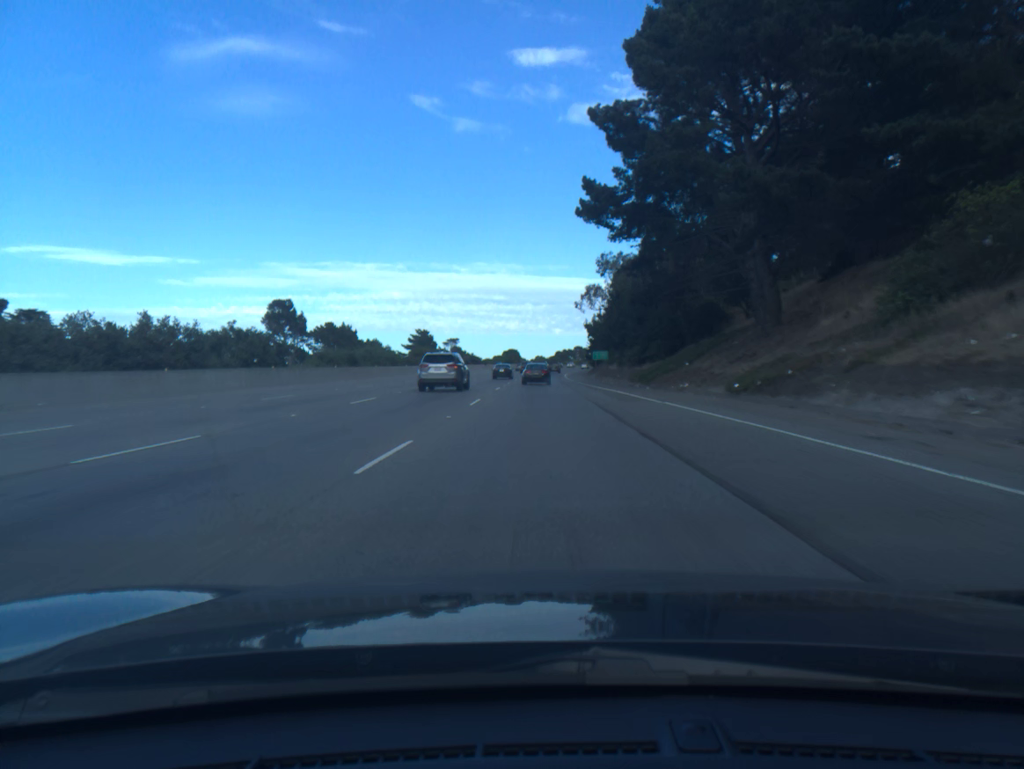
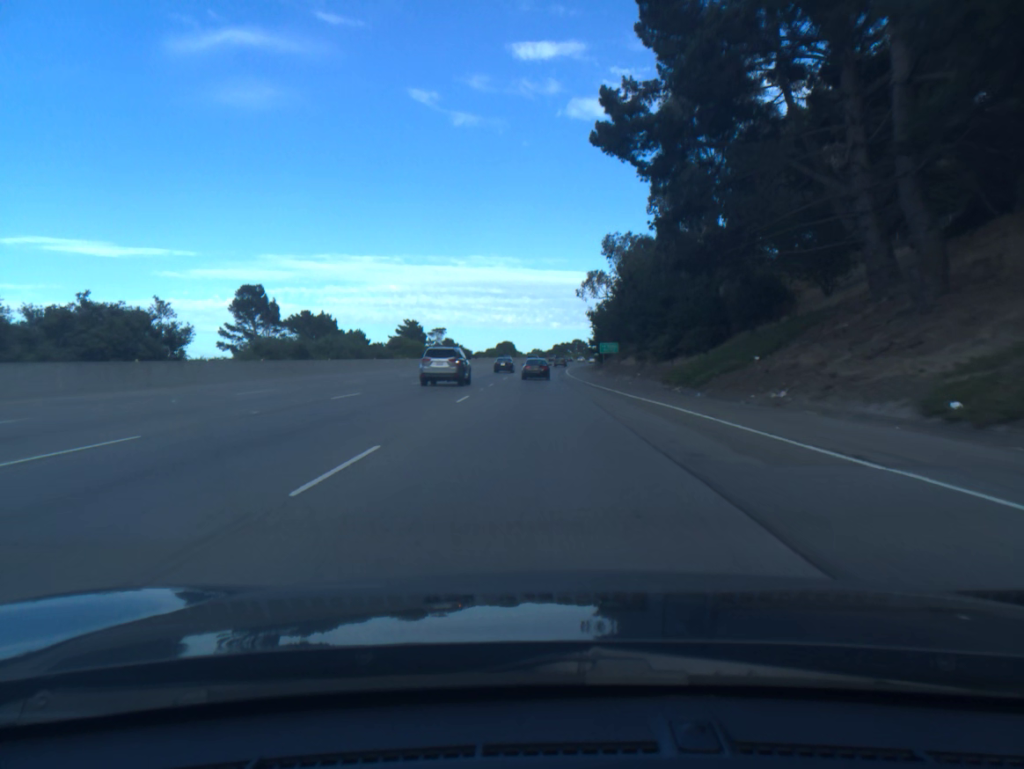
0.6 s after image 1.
(0.0, +16.2) m; 0°
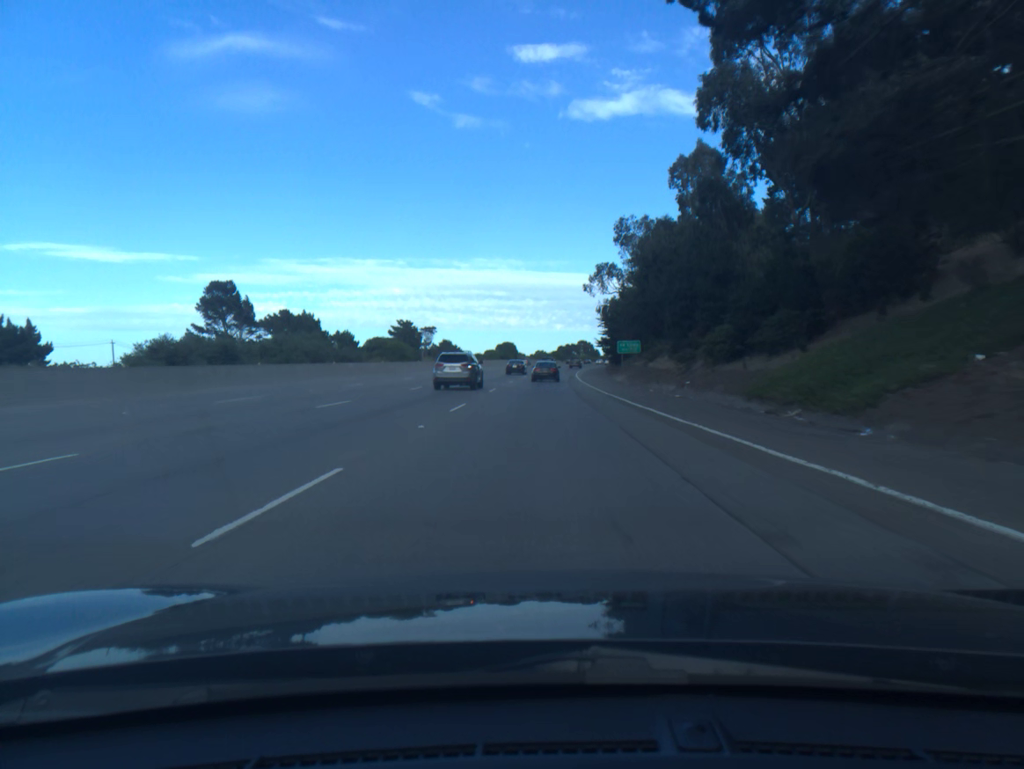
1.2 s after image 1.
(0.0, +16.2) m; 0°
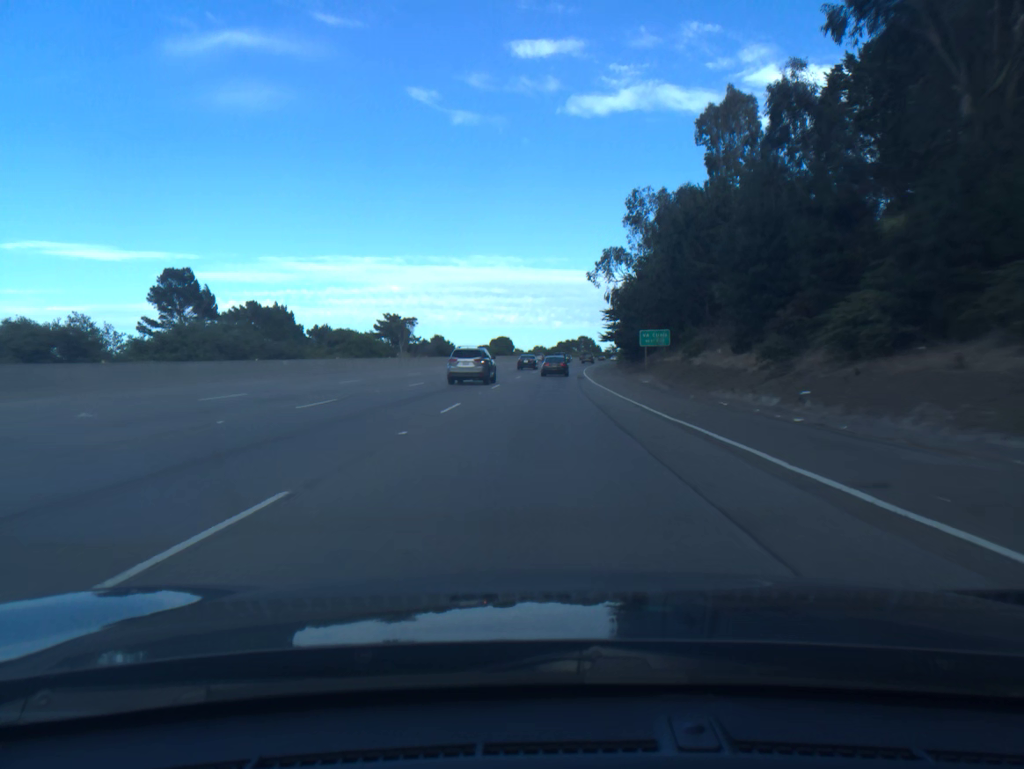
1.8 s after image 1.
(0.0, +16.3) m; 0°
